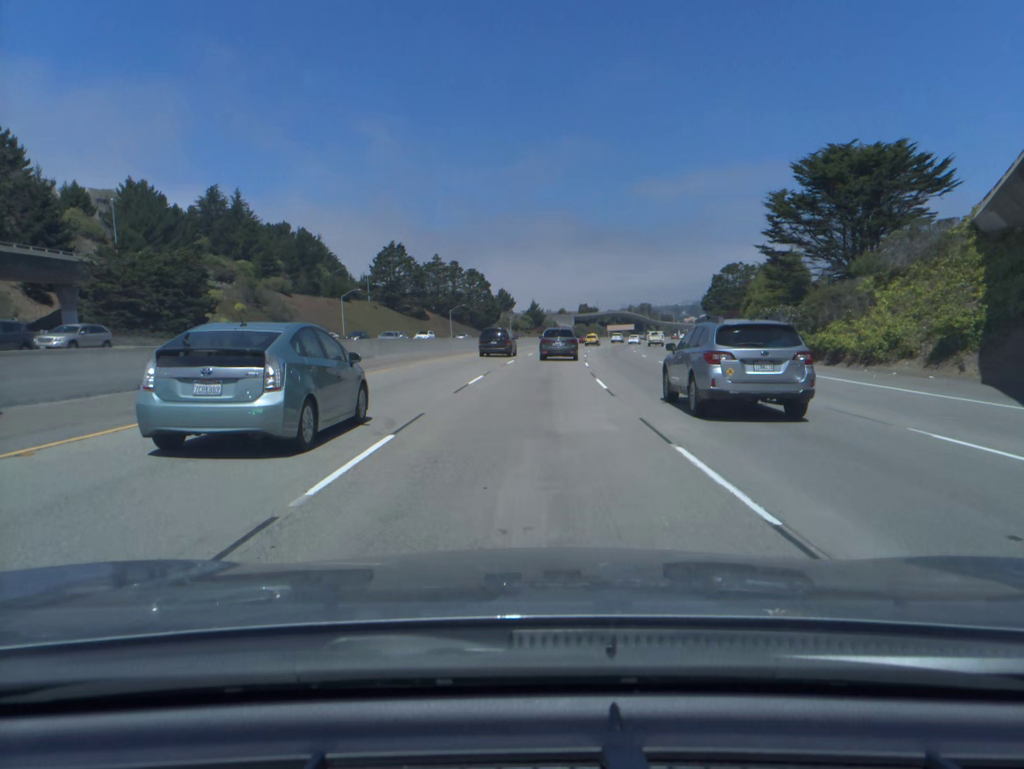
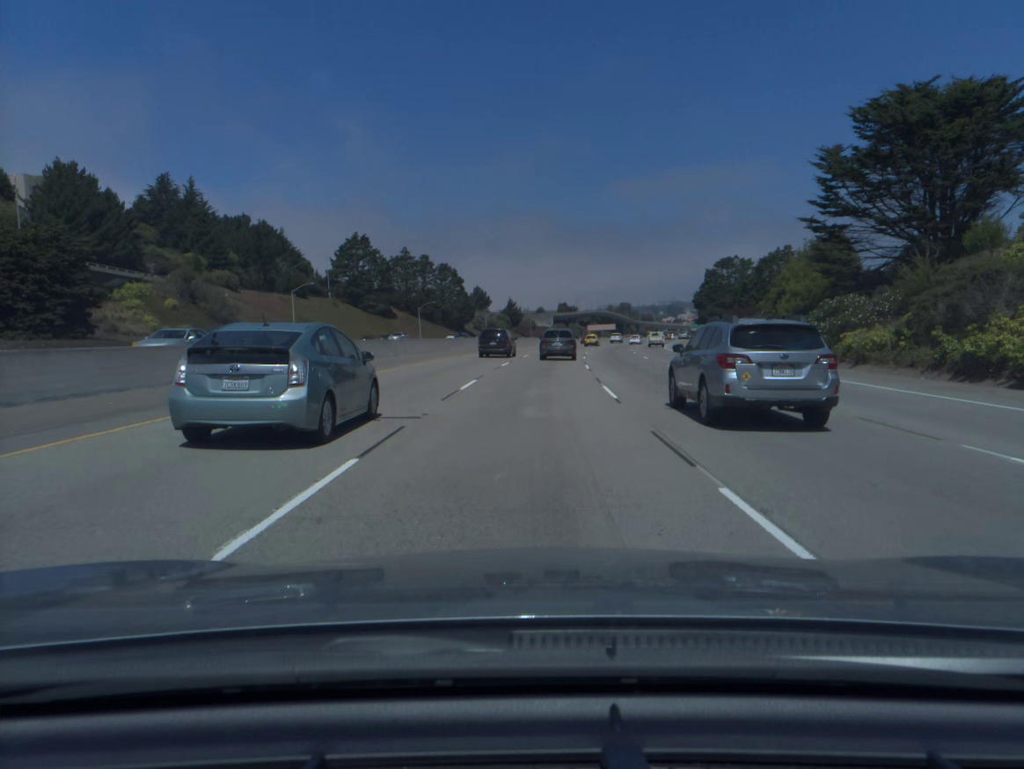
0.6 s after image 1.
(+0.2, +16.5) m; +2°
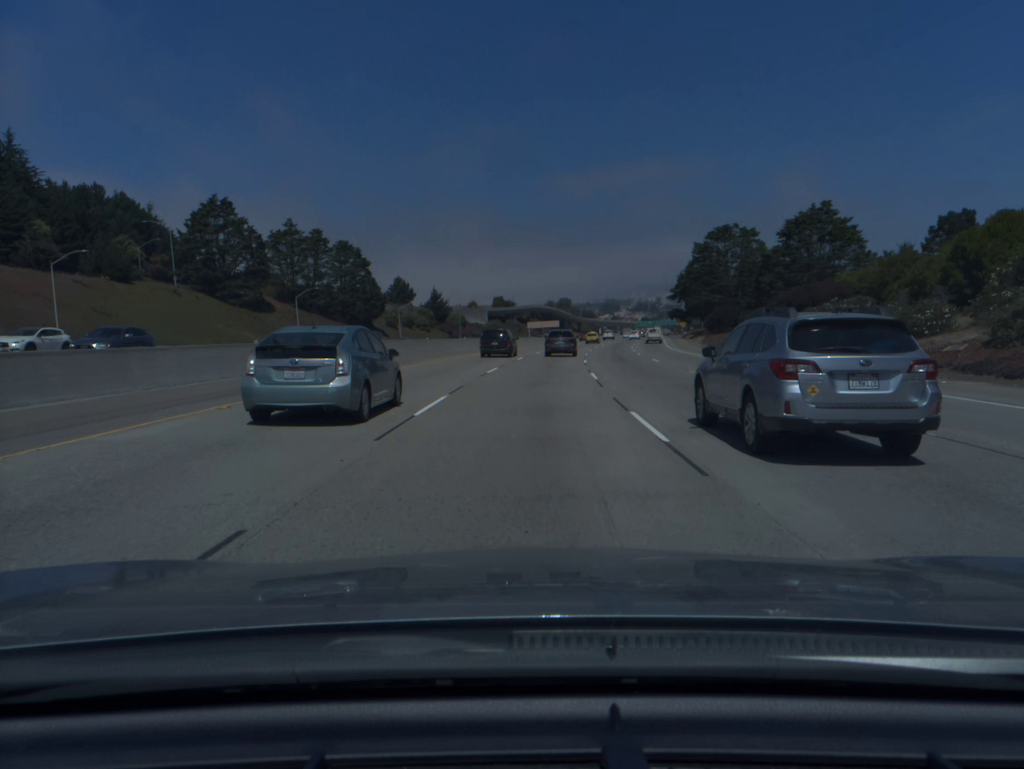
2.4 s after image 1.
(+2.0, +49.7) m; +5°
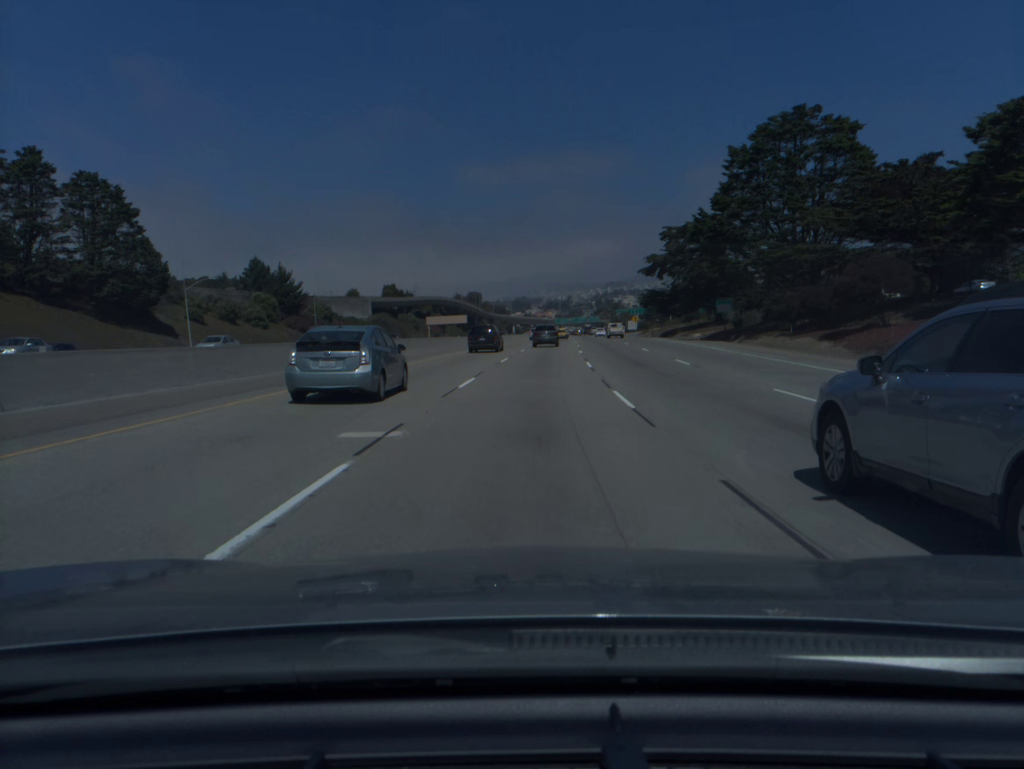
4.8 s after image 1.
(+3.7, +67.4) m; +6°
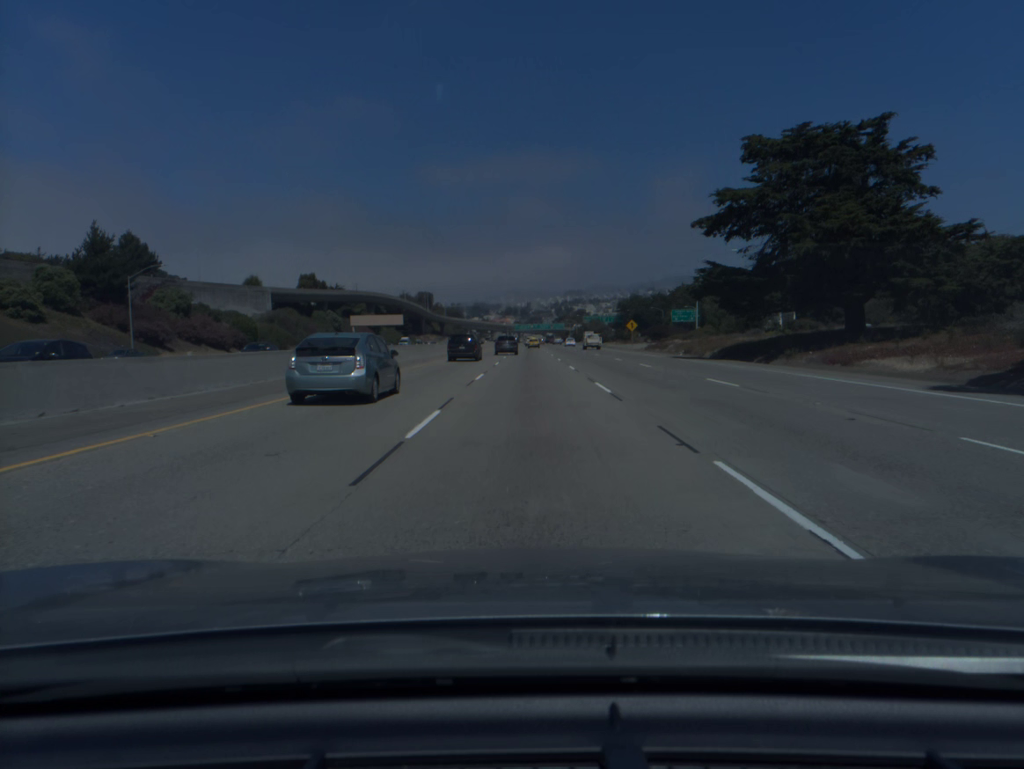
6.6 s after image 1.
(+1.7, +51.9) m; +3°
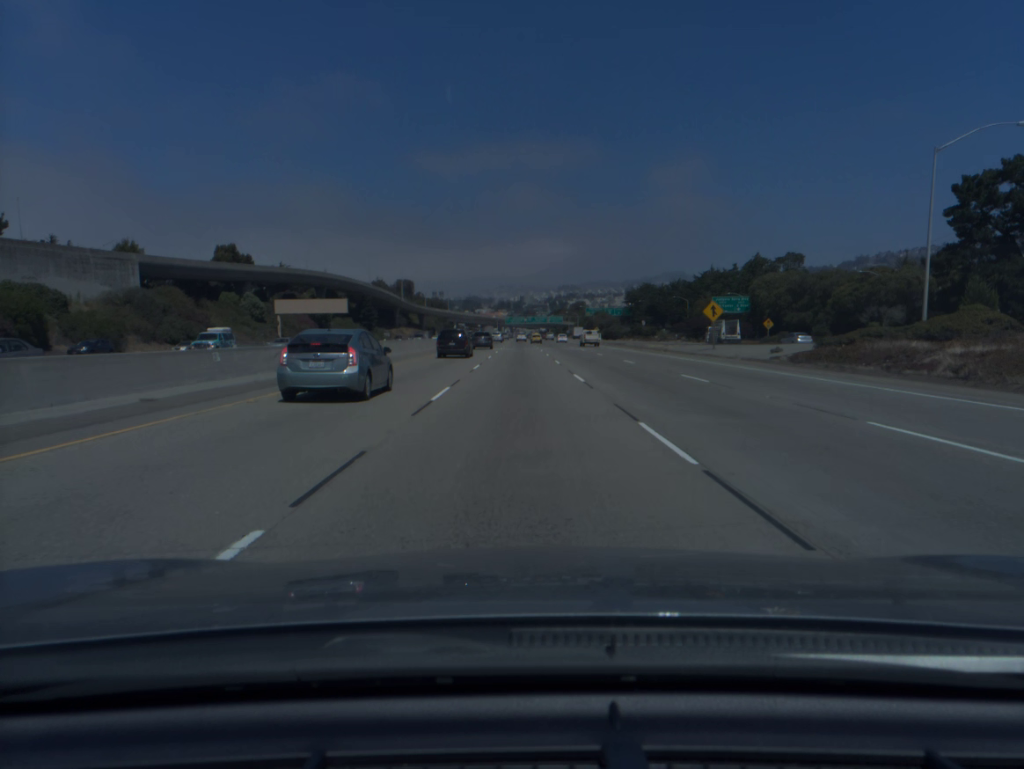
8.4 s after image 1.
(+0.5, +53.2) m; +1°
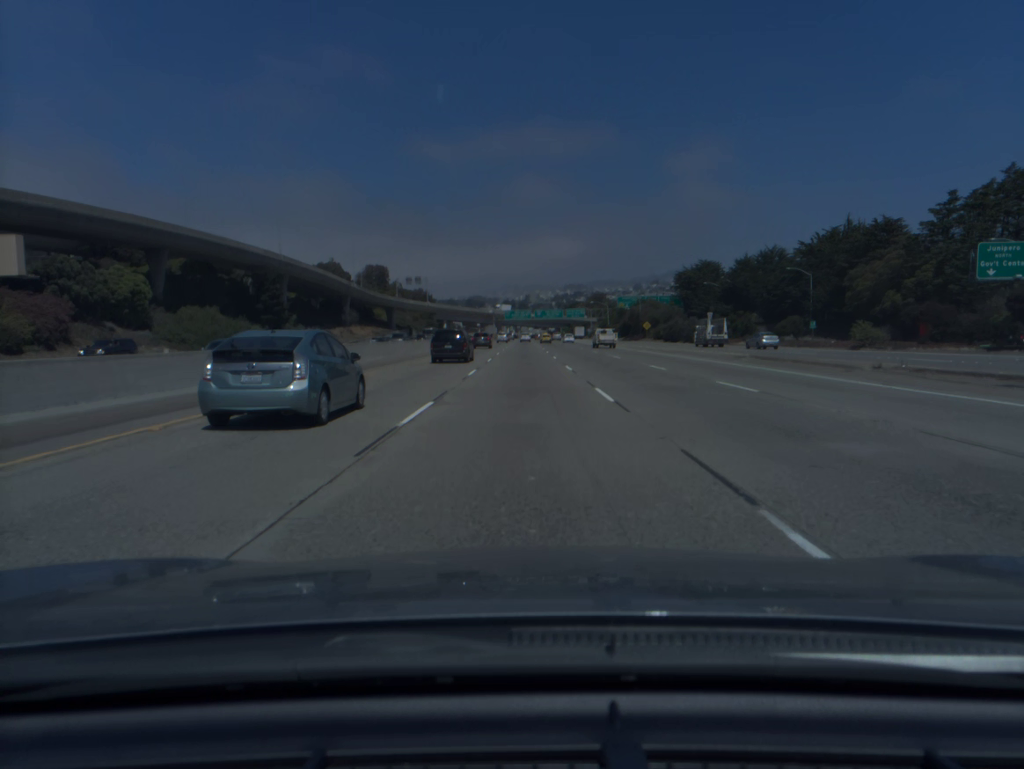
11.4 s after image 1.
(-0.4, +91.8) m; 0°
